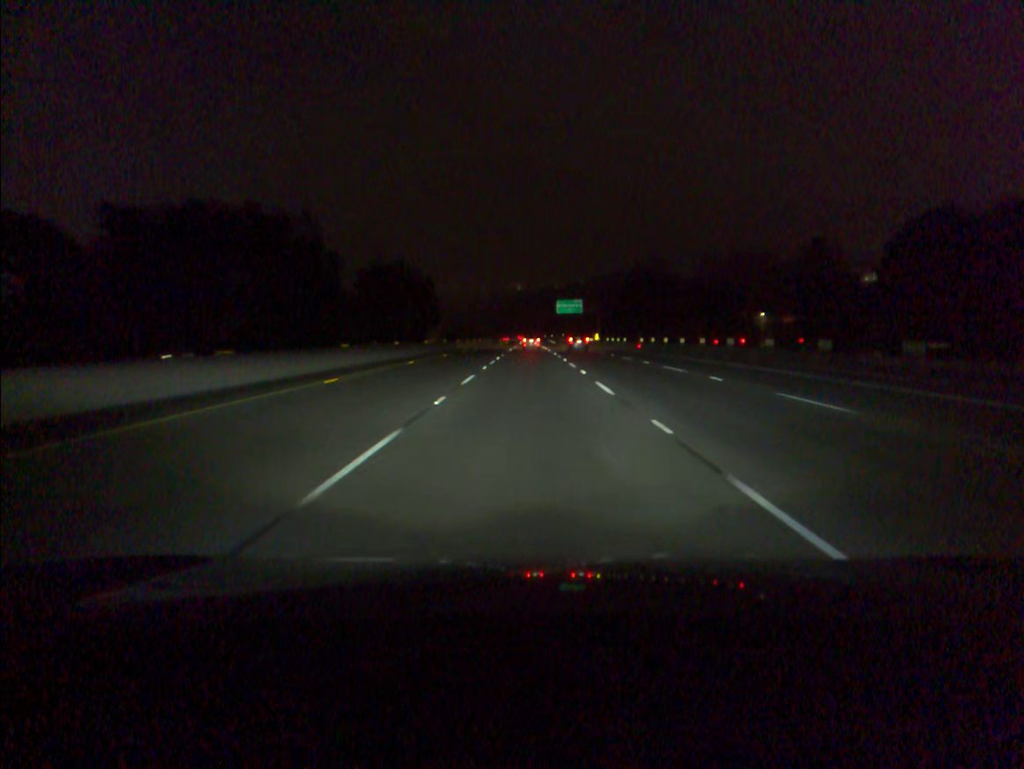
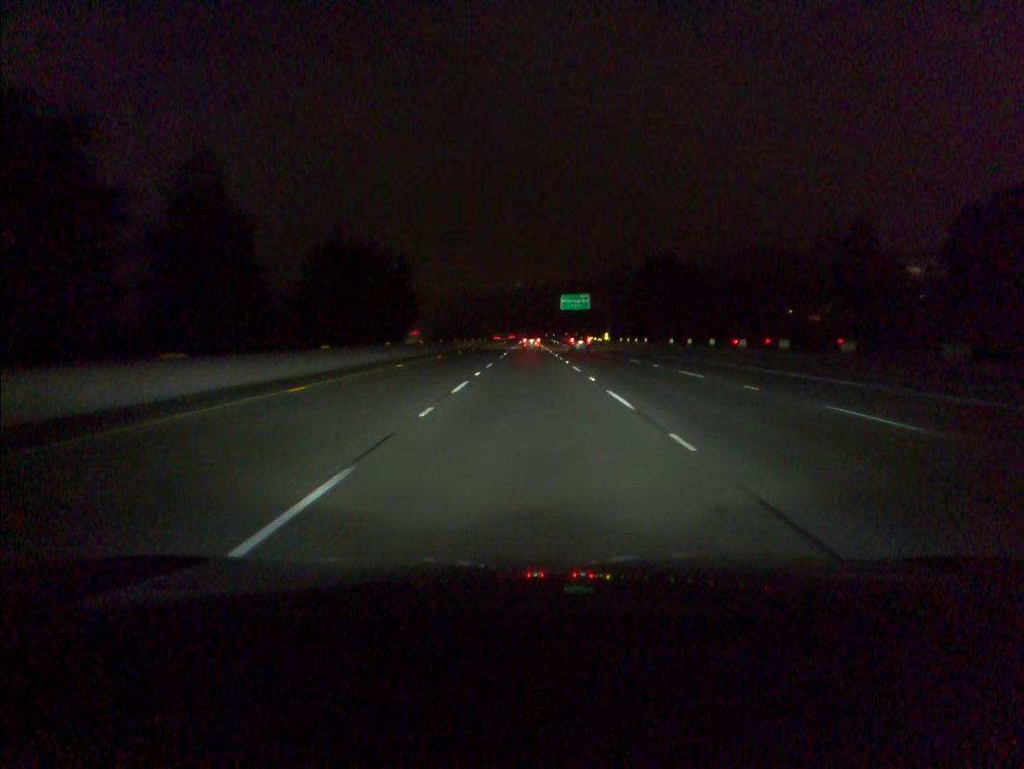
(0.0, +17.7) m; 0°
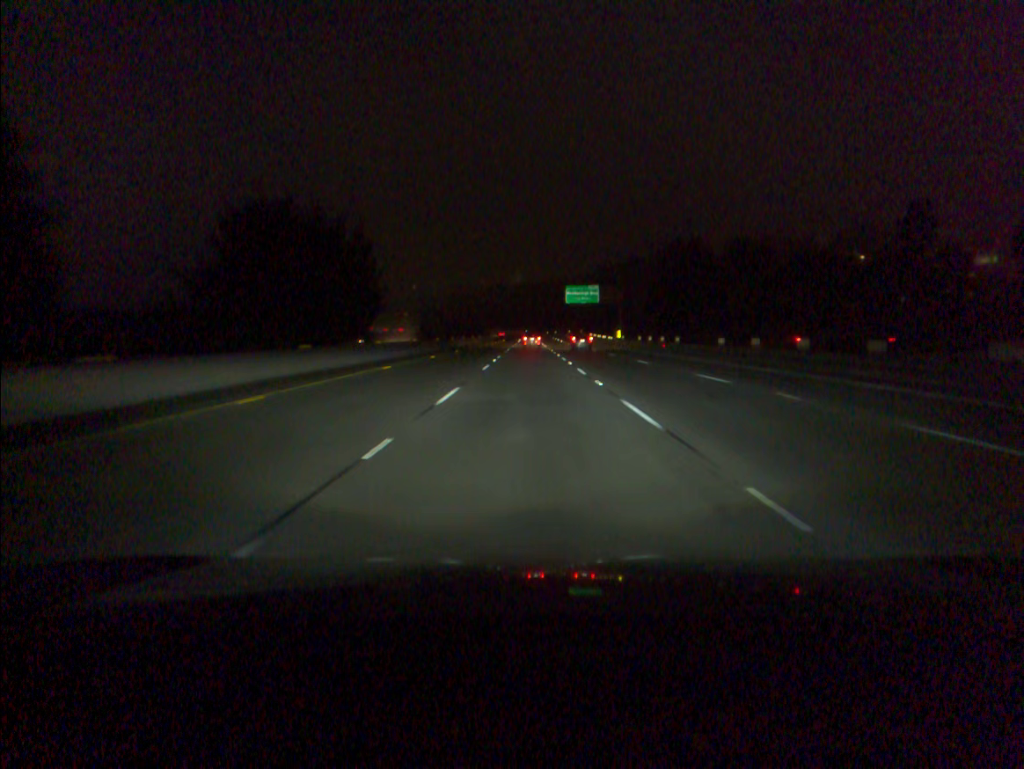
(0.0, +17.7) m; 0°
